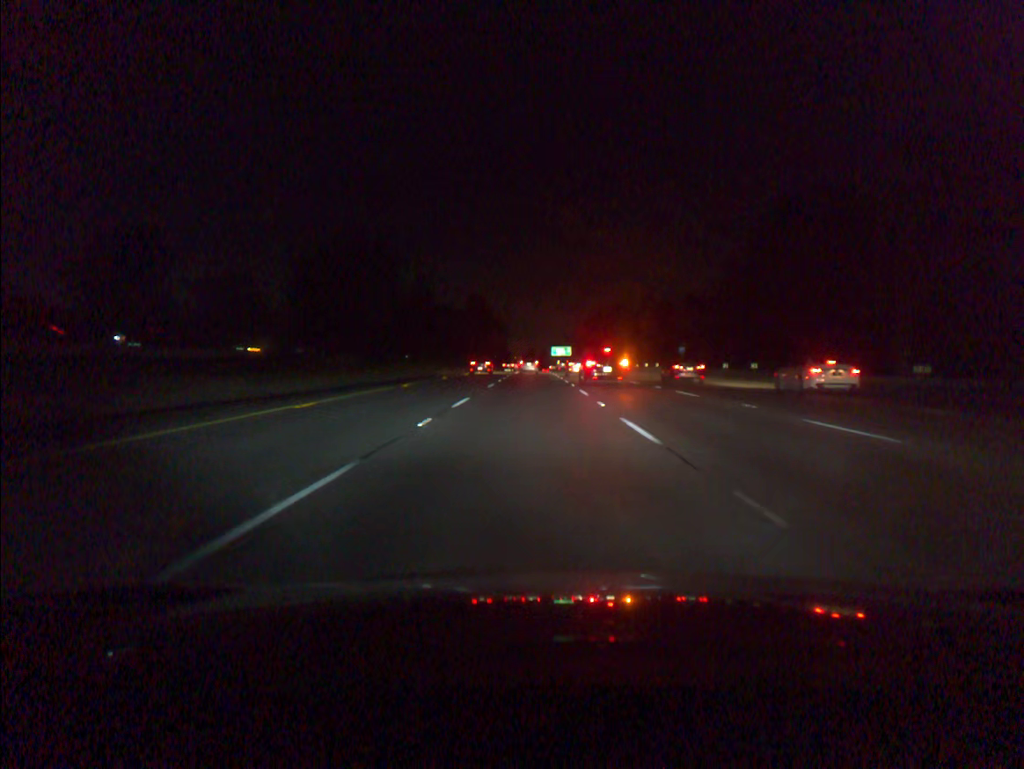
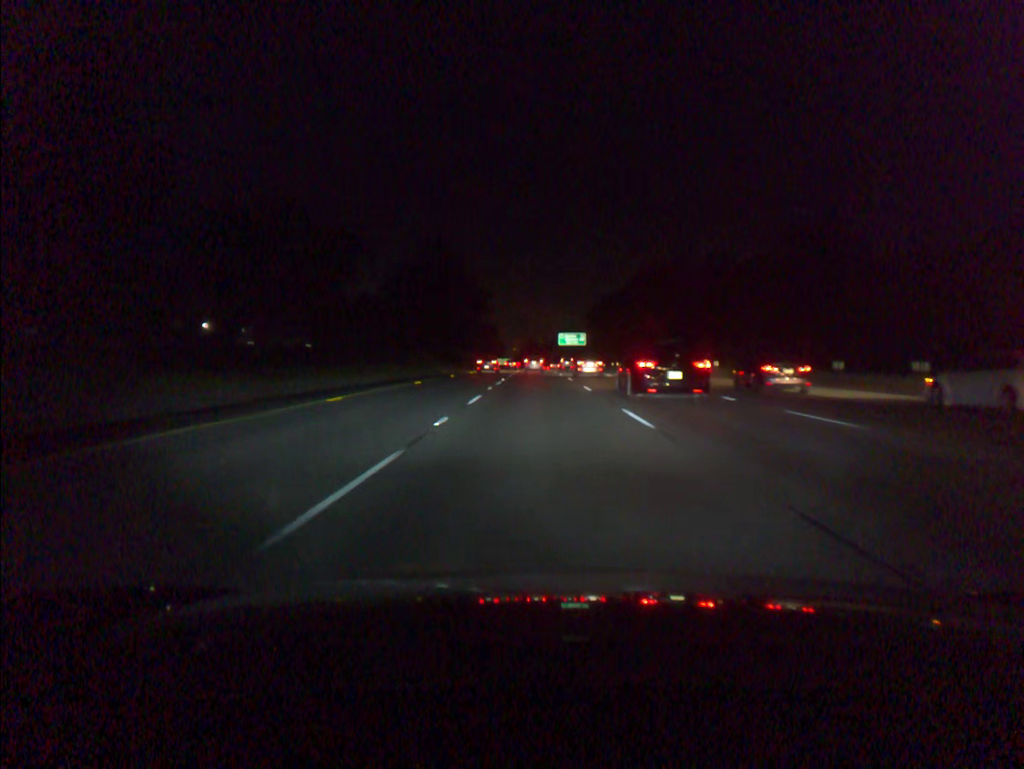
(-0.2, +71.0) m; 0°
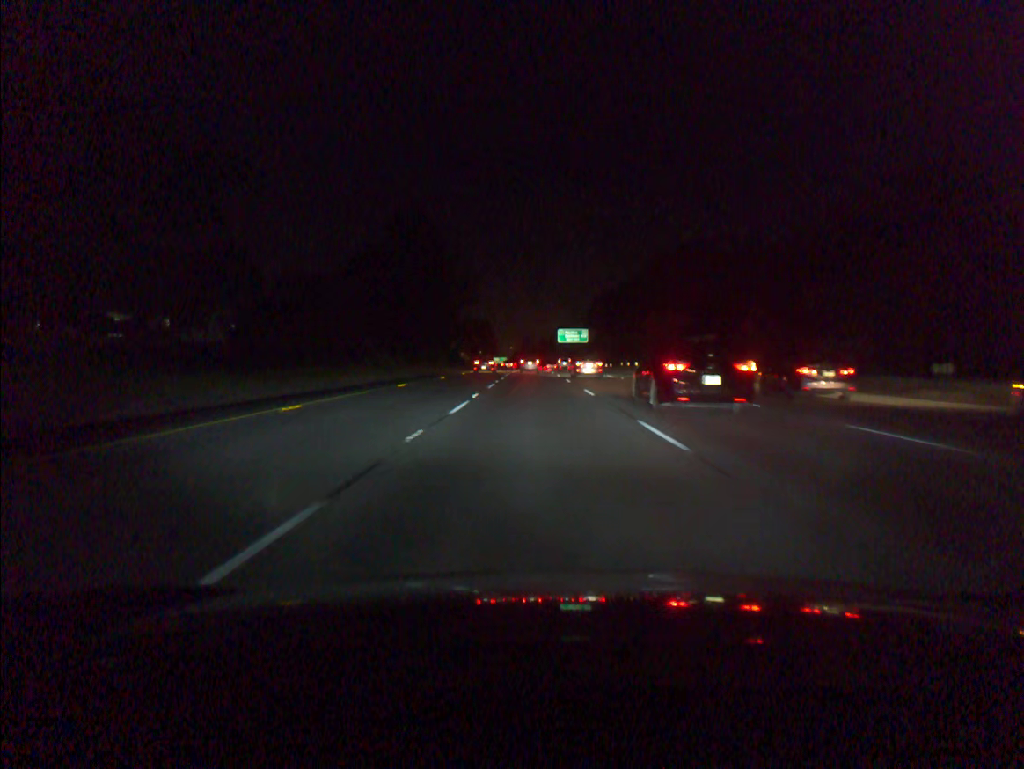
(0.0, +17.8) m; 0°
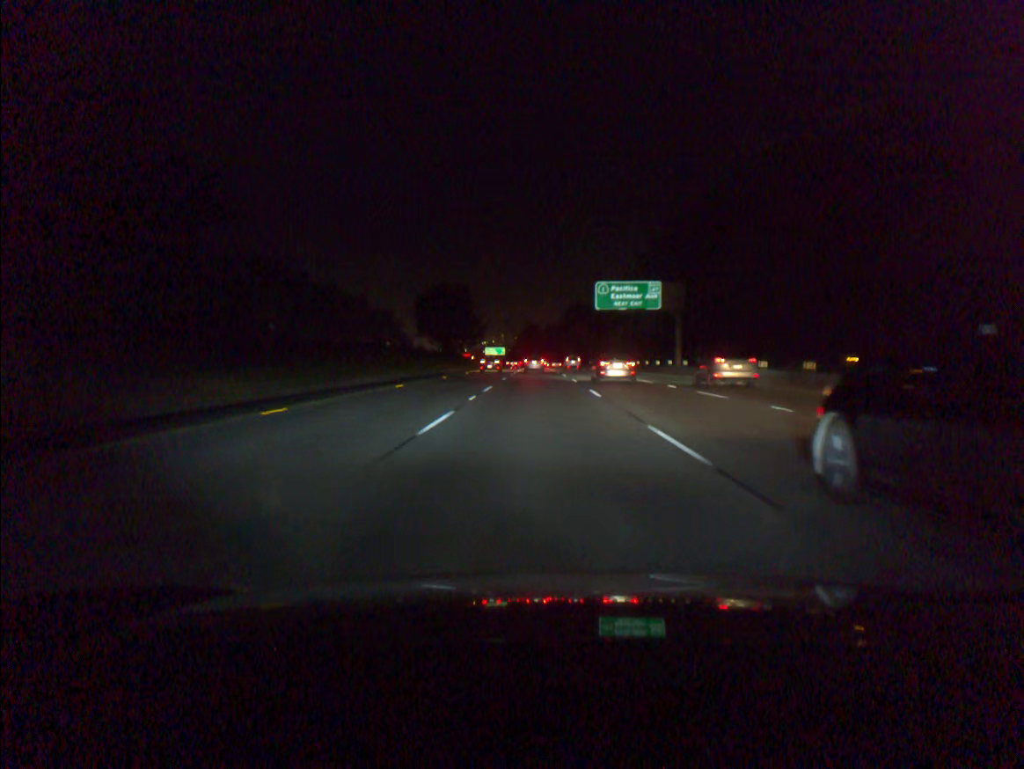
(-0.3, +89.0) m; 0°
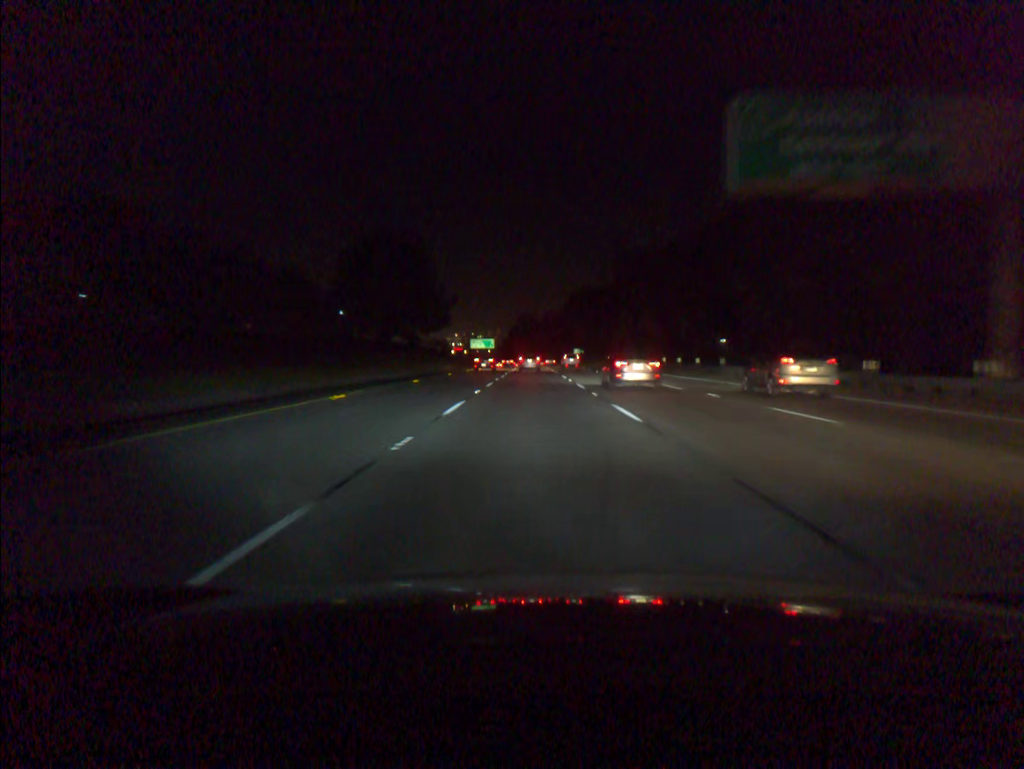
(+0.1, +53.0) m; 0°
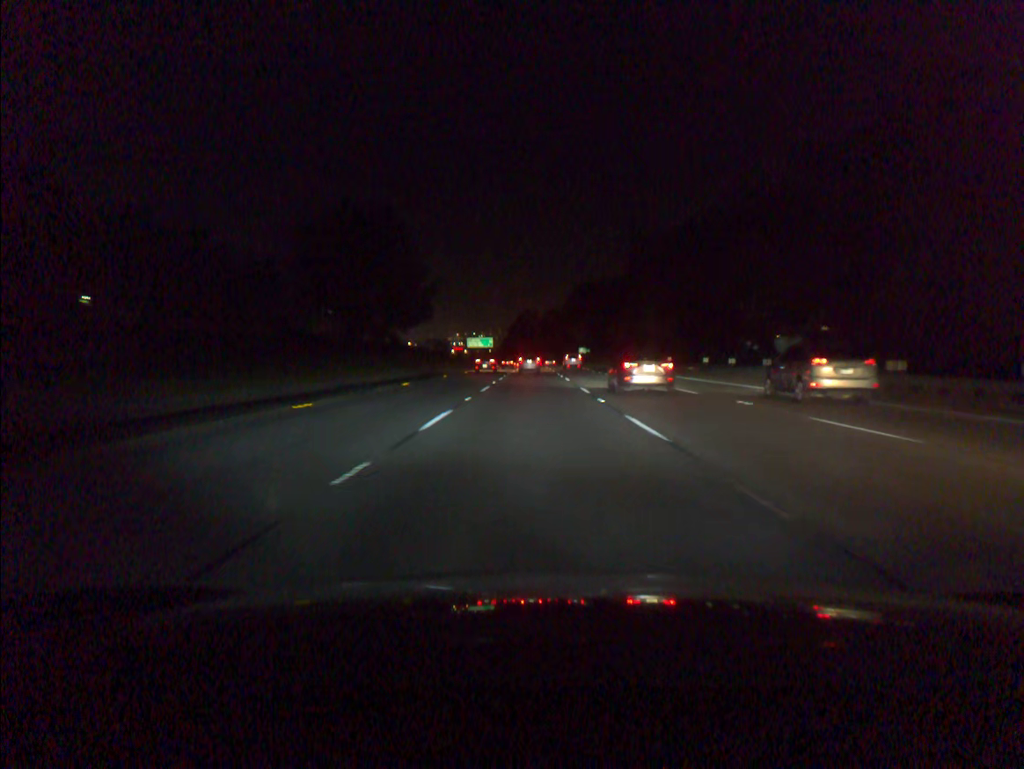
(0.0, +17.5) m; 0°
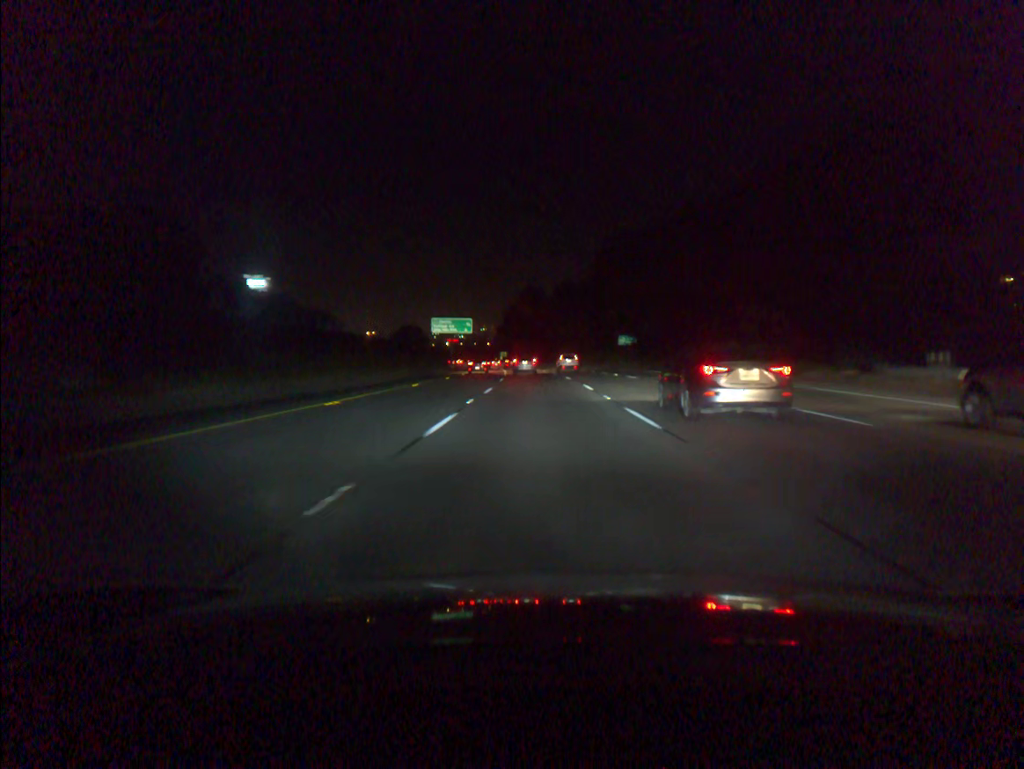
(-0.4, +86.2) m; 0°
